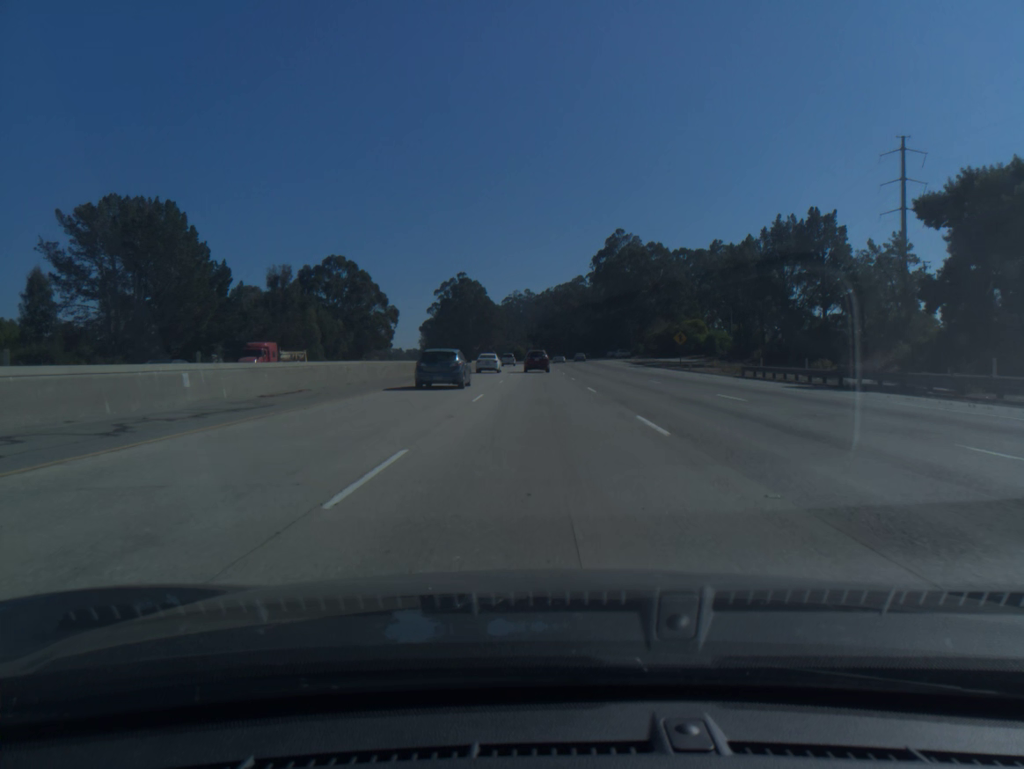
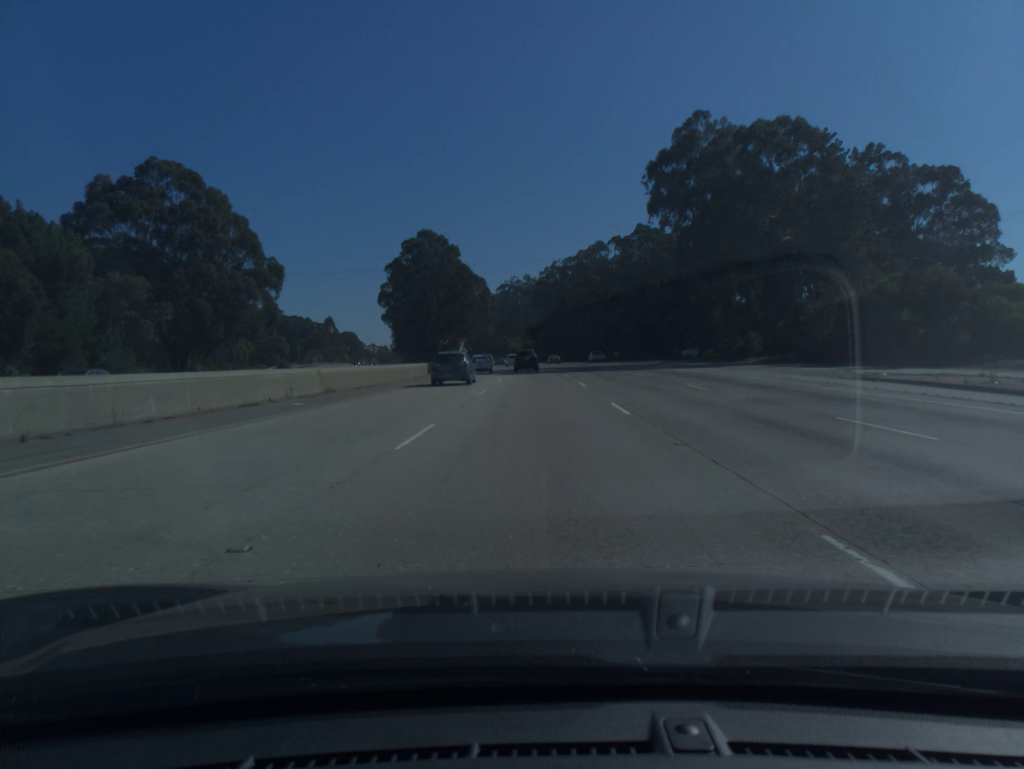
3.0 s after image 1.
(+0.2, +83.4) m; 0°
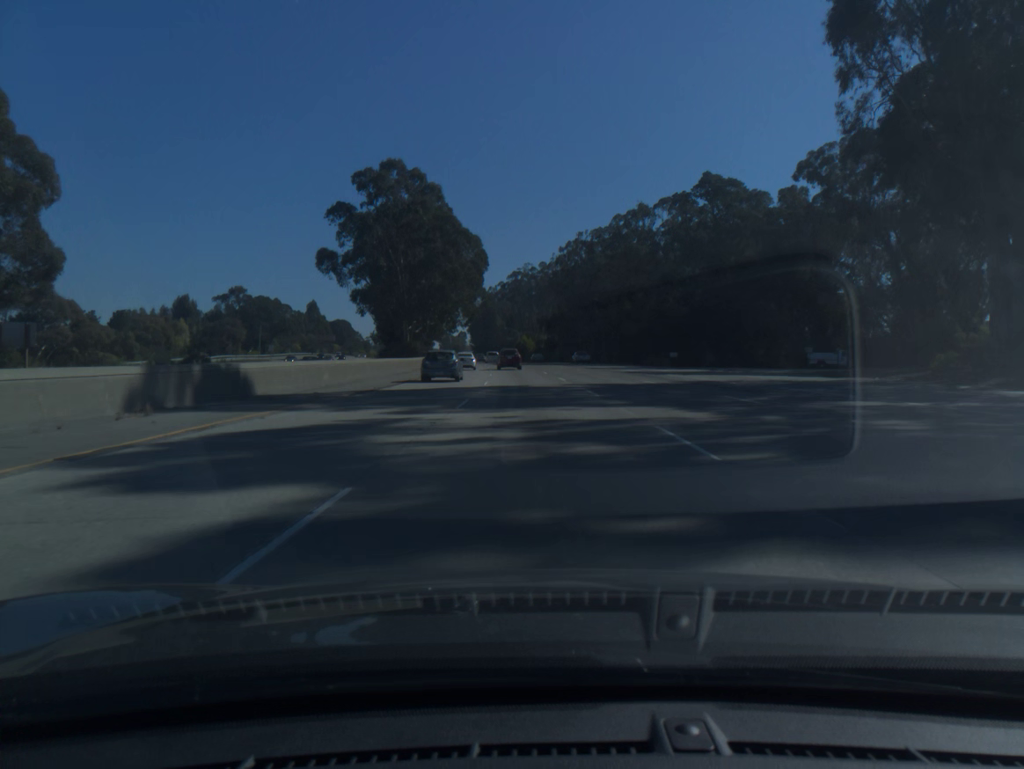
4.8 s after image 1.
(-0.3, +50.6) m; -1°
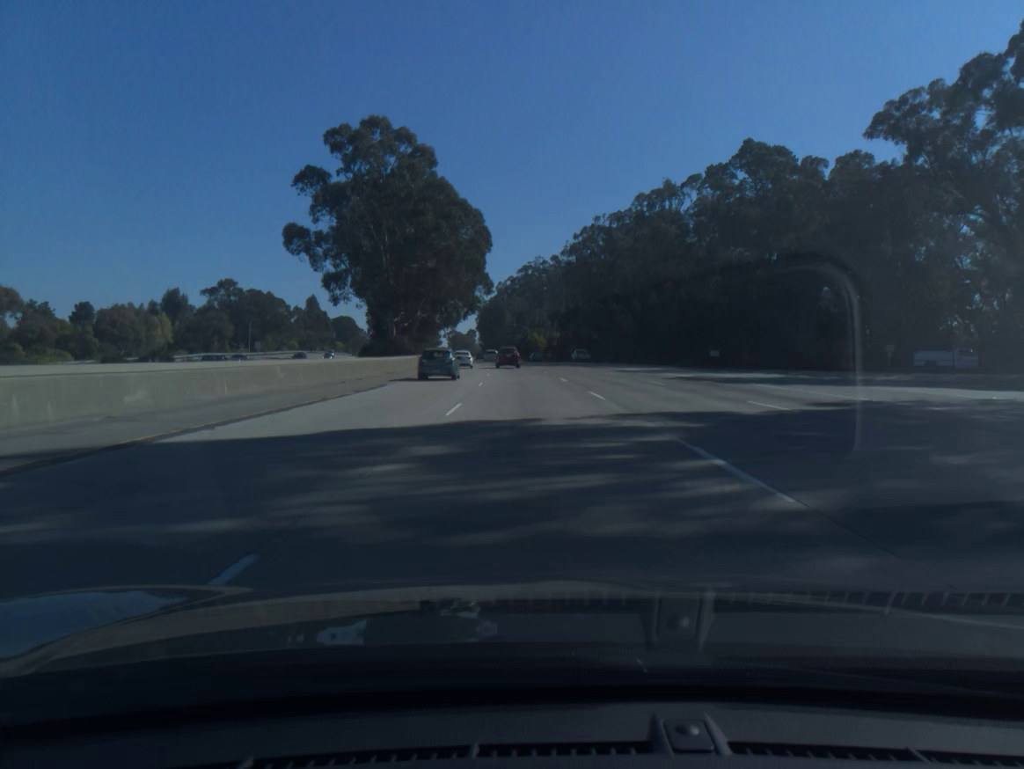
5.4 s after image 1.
(-0.1, +17.0) m; -1°
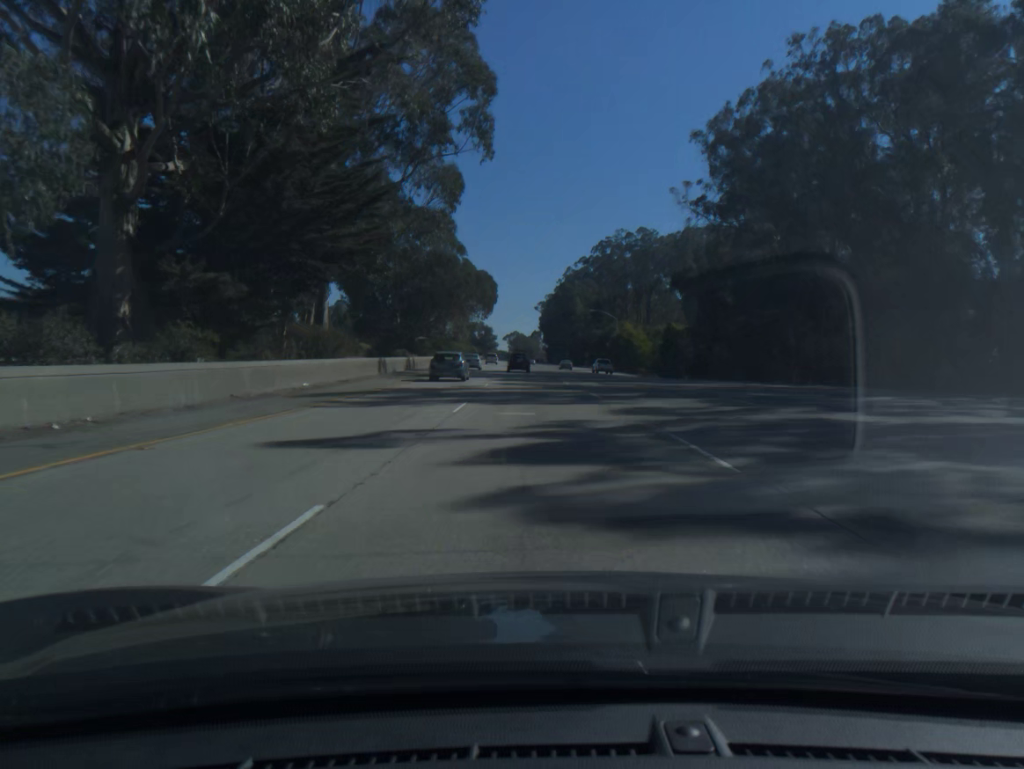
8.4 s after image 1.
(-3.6, +85.6) m; -5°
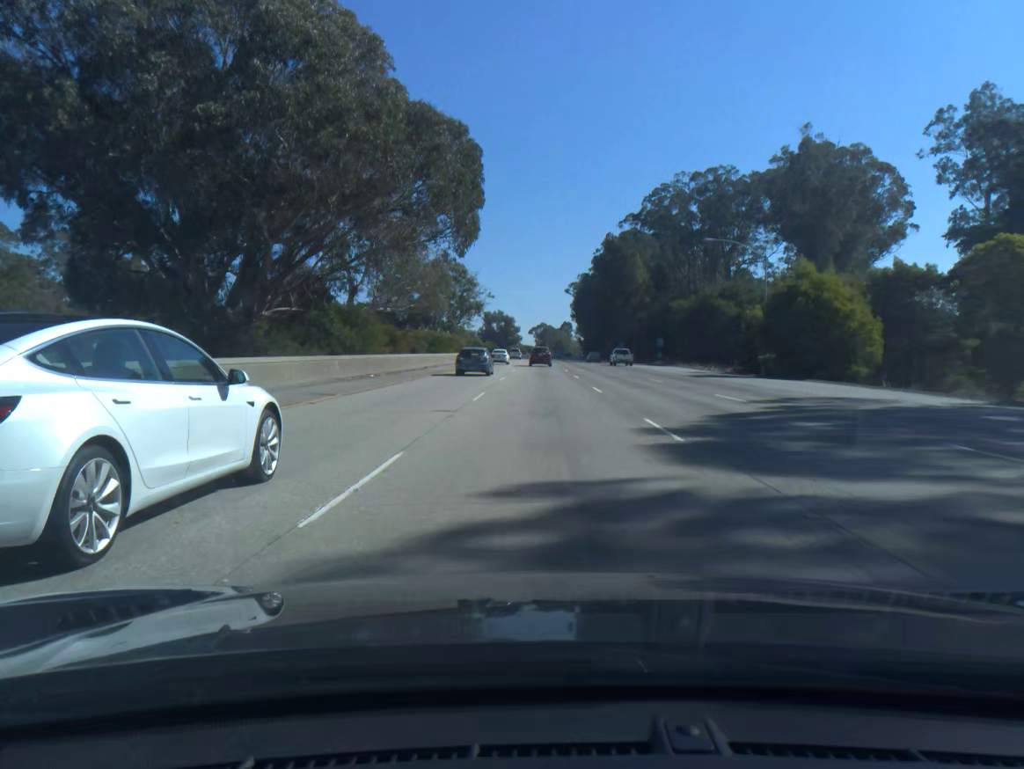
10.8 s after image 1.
(-1.5, +69.9) m; -2°
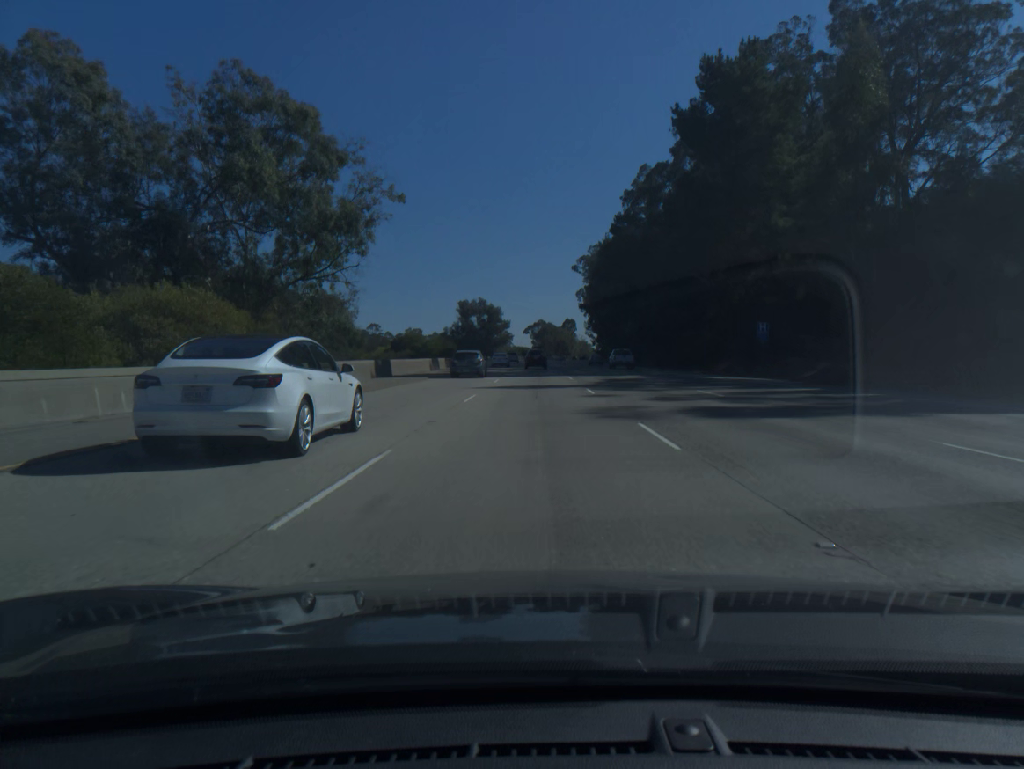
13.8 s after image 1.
(+0.3, +88.3) m; 0°
